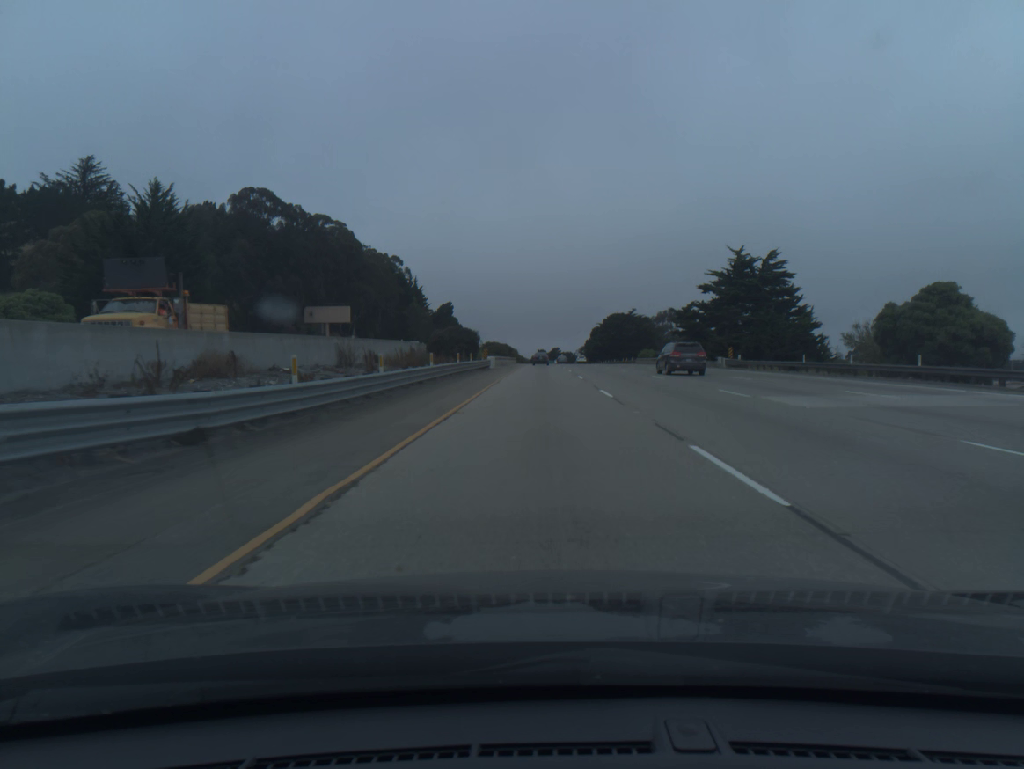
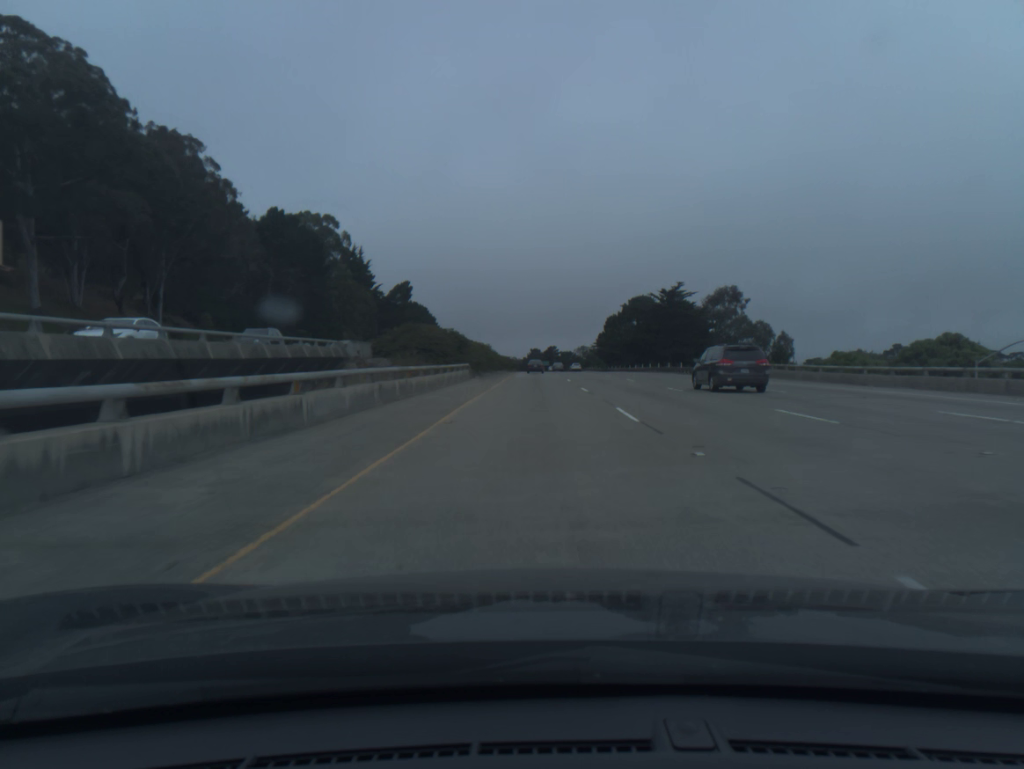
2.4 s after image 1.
(+0.3, +79.5) m; 0°
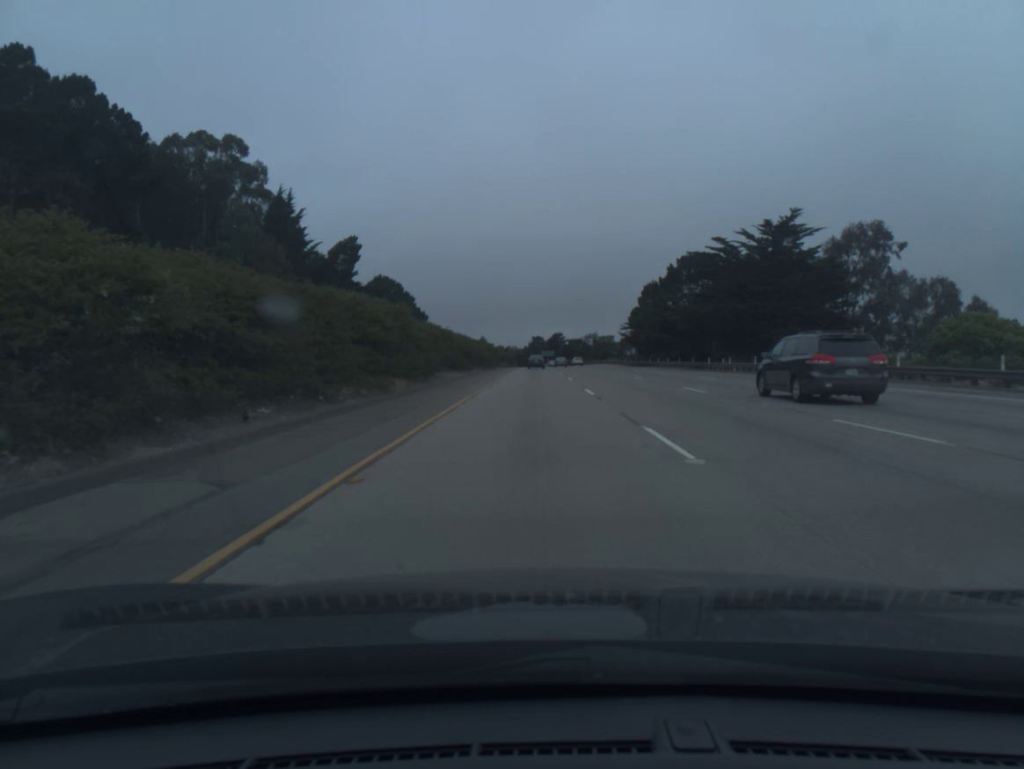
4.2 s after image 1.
(0.0, +59.6) m; 0°
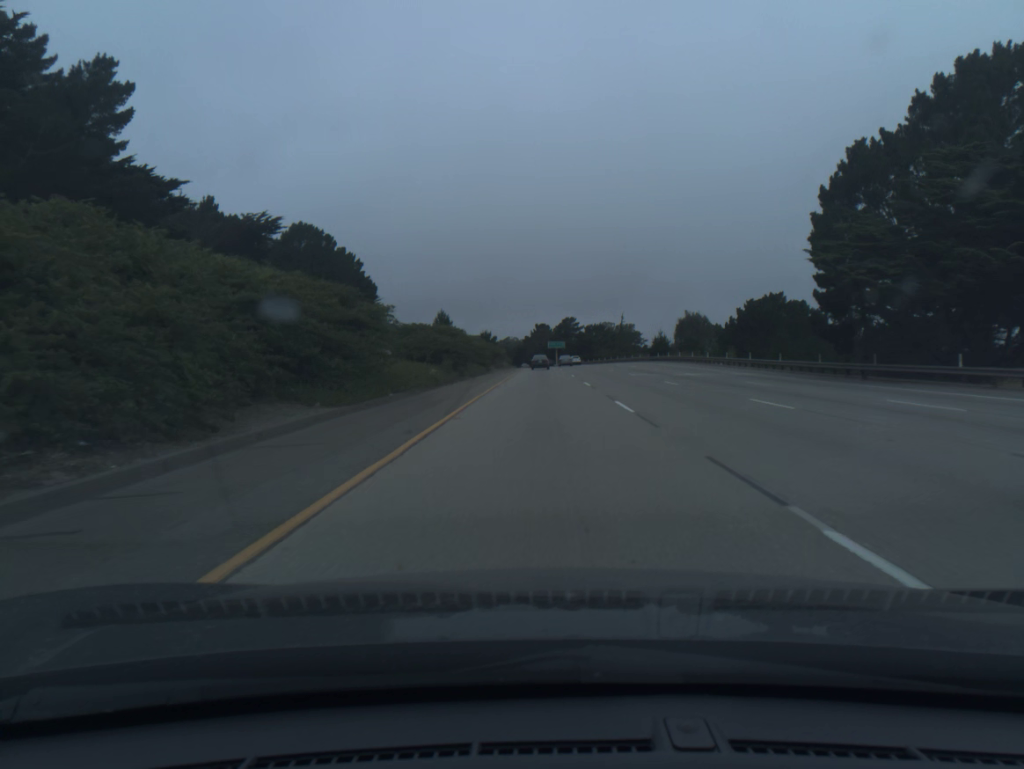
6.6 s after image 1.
(-0.4, +80.3) m; 0°
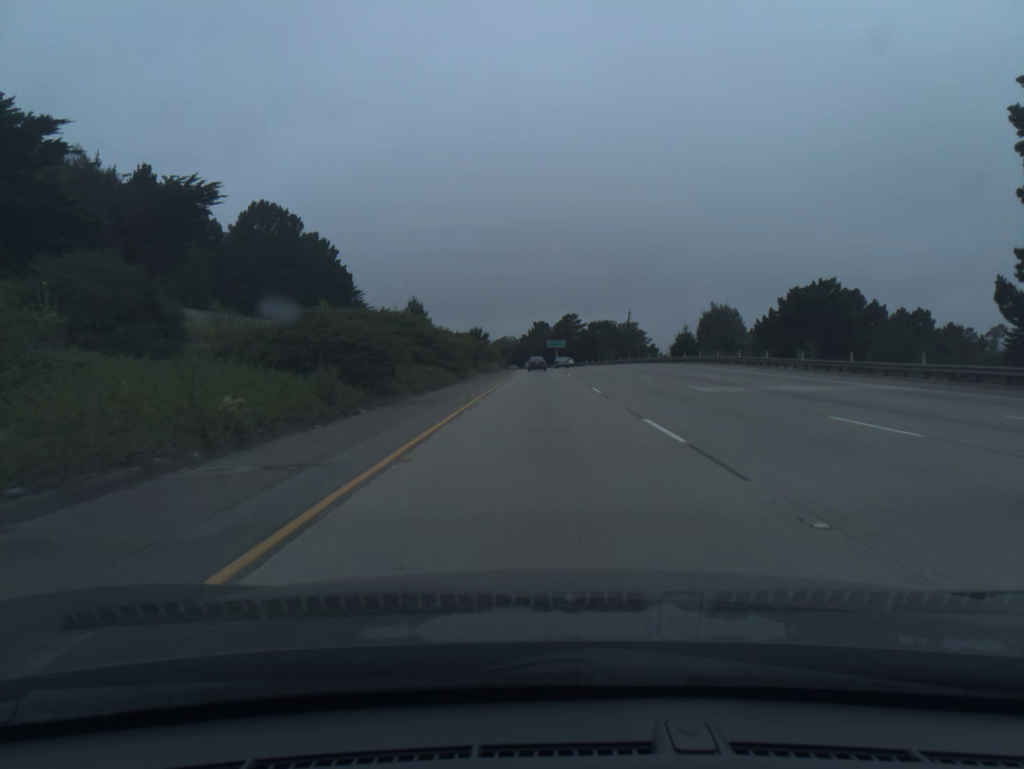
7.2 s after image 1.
(0.0, +20.1) m; 0°
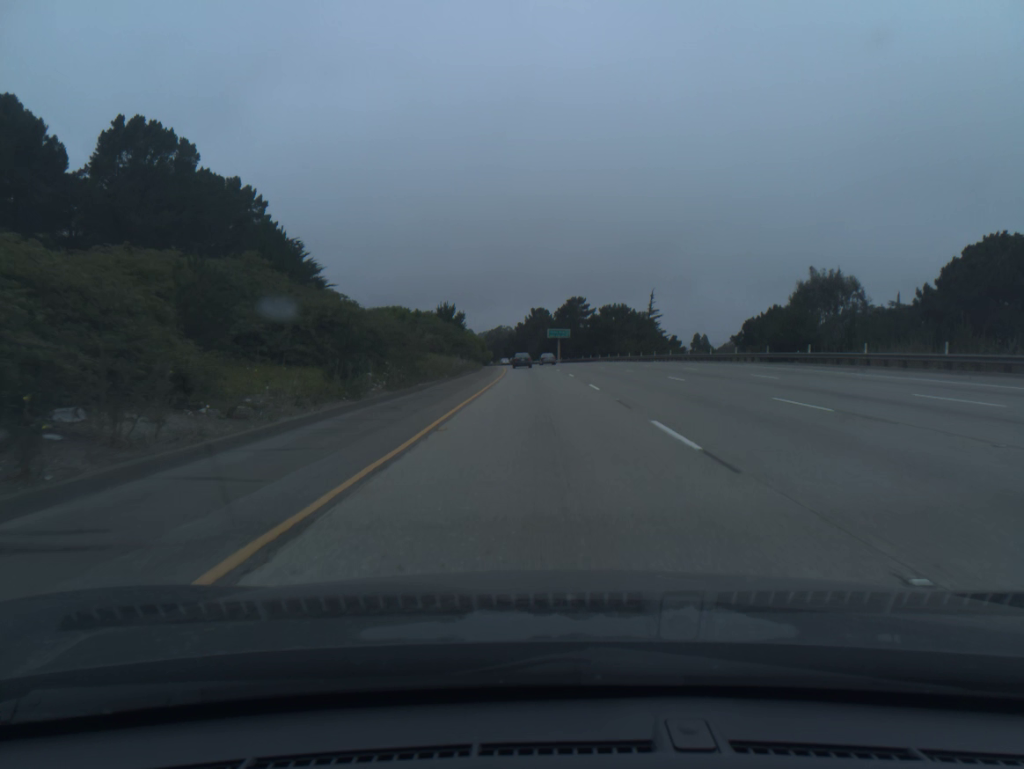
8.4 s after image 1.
(0.0, +40.2) m; 0°
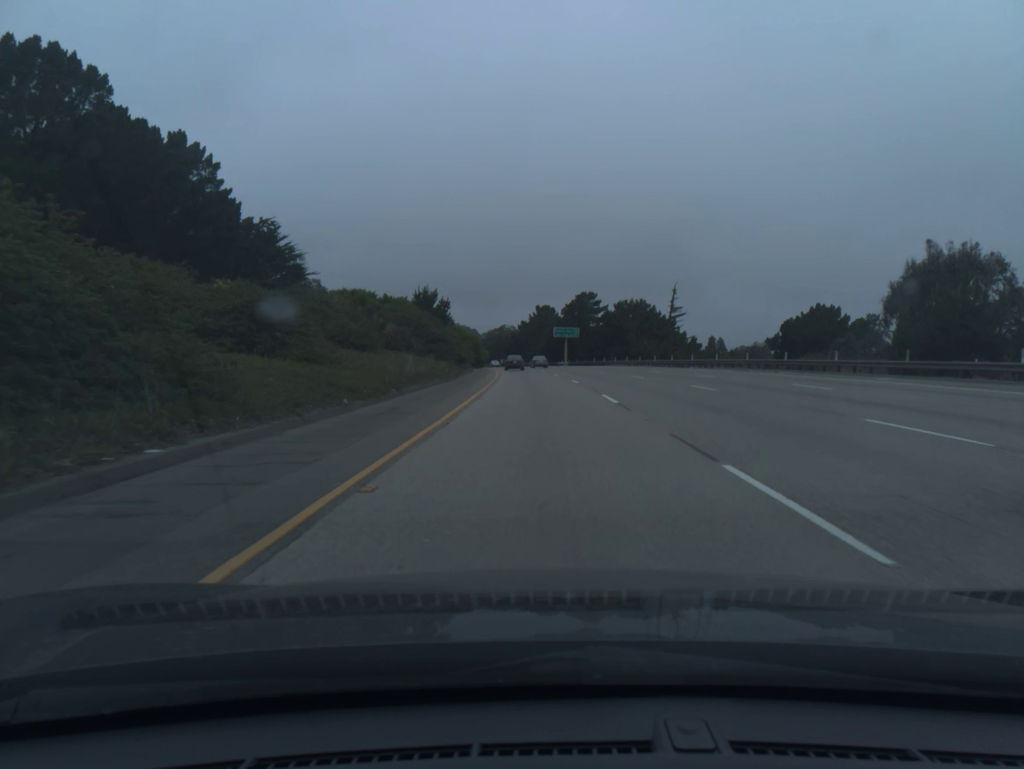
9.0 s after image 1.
(0.0, +20.0) m; 0°
